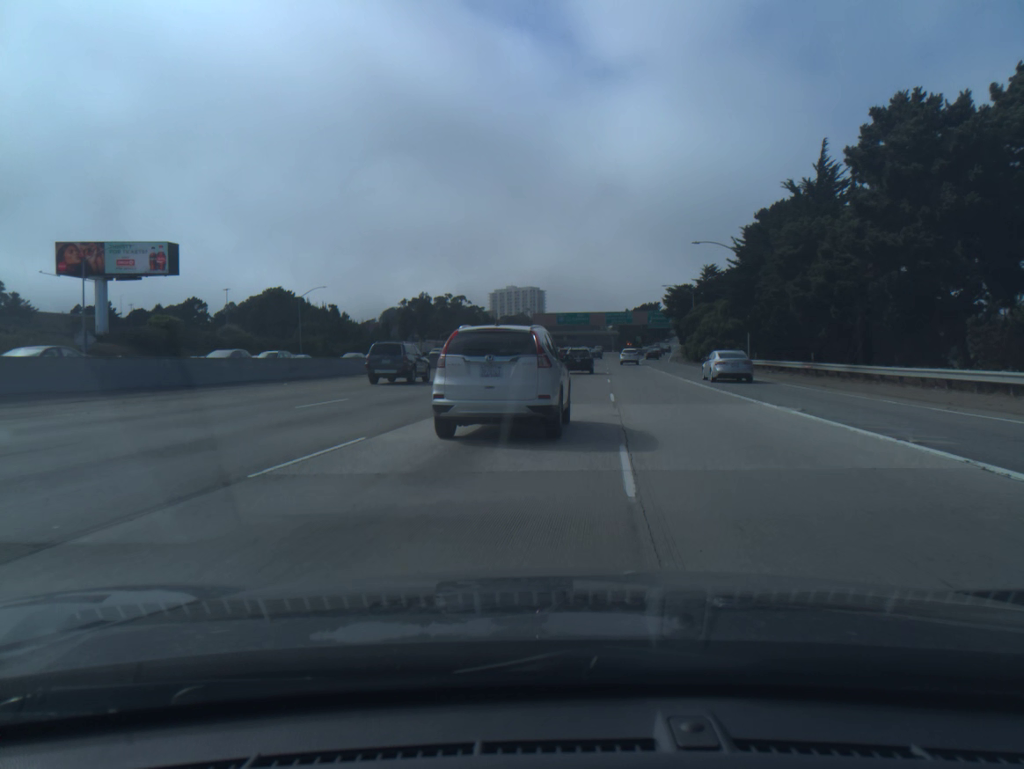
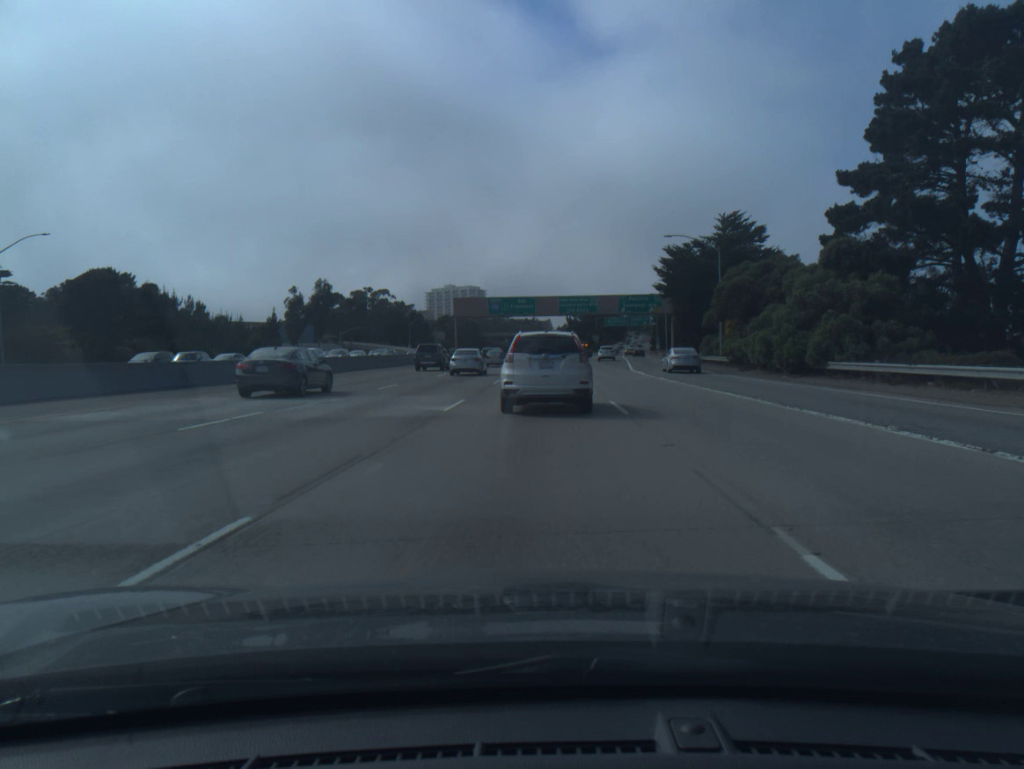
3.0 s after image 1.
(+2.6, +49.3) m; +4°
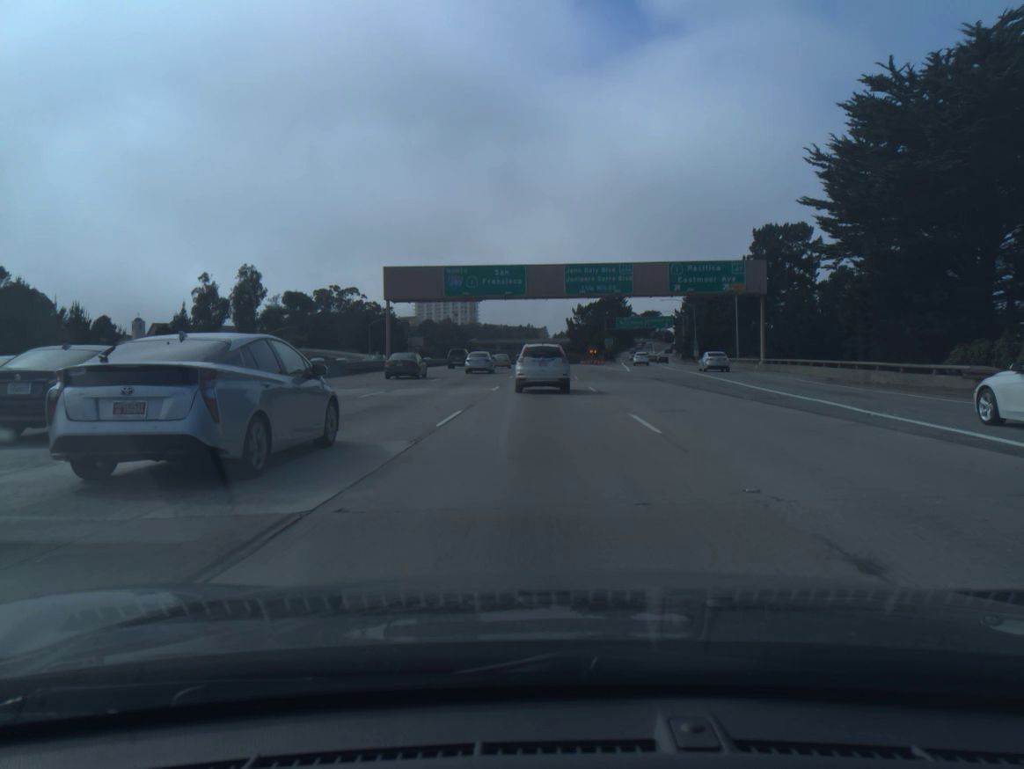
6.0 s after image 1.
(+0.1, +47.1) m; 0°
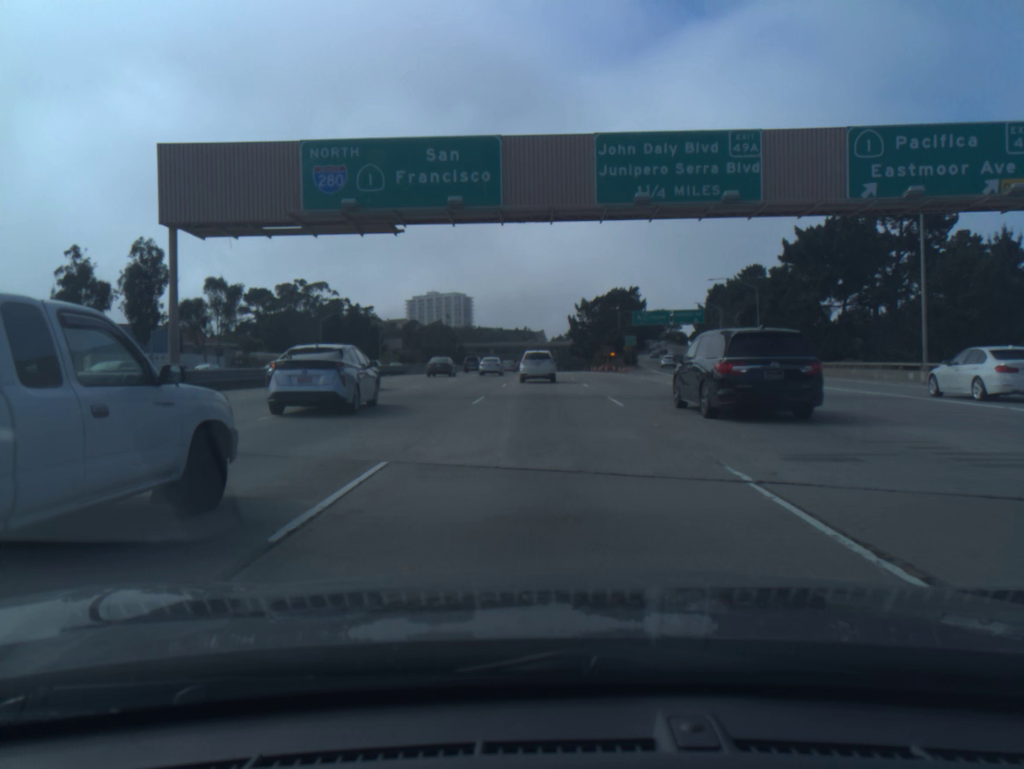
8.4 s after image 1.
(+0.1, +37.5) m; 0°
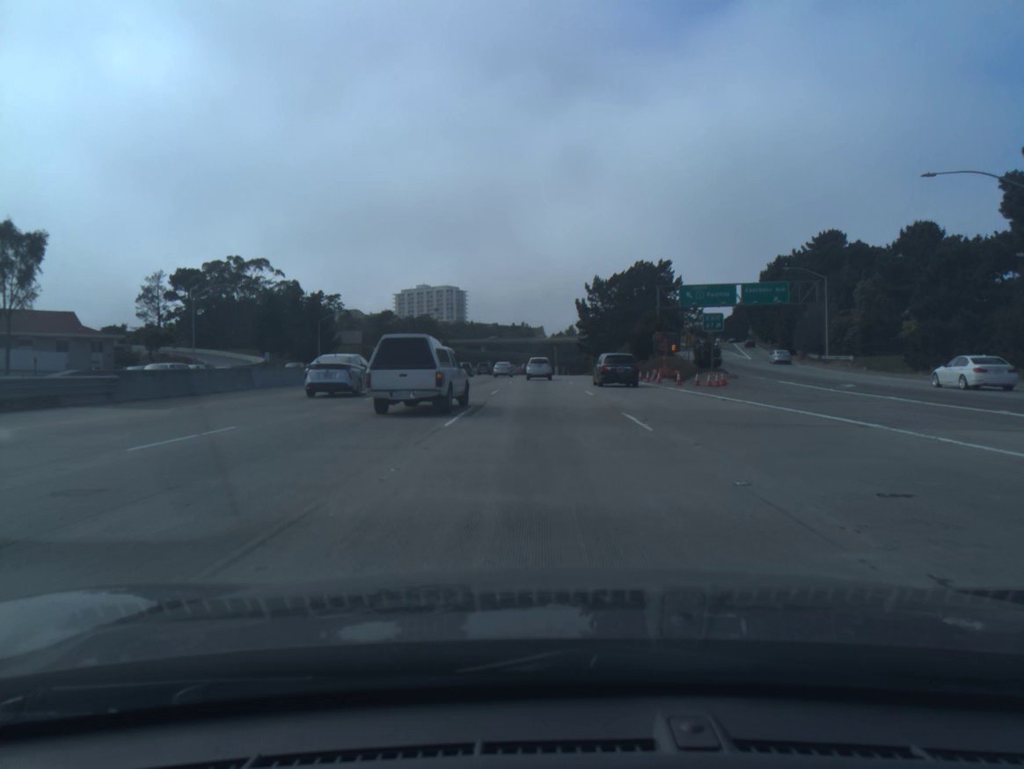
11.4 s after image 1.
(0.0, +49.0) m; 0°
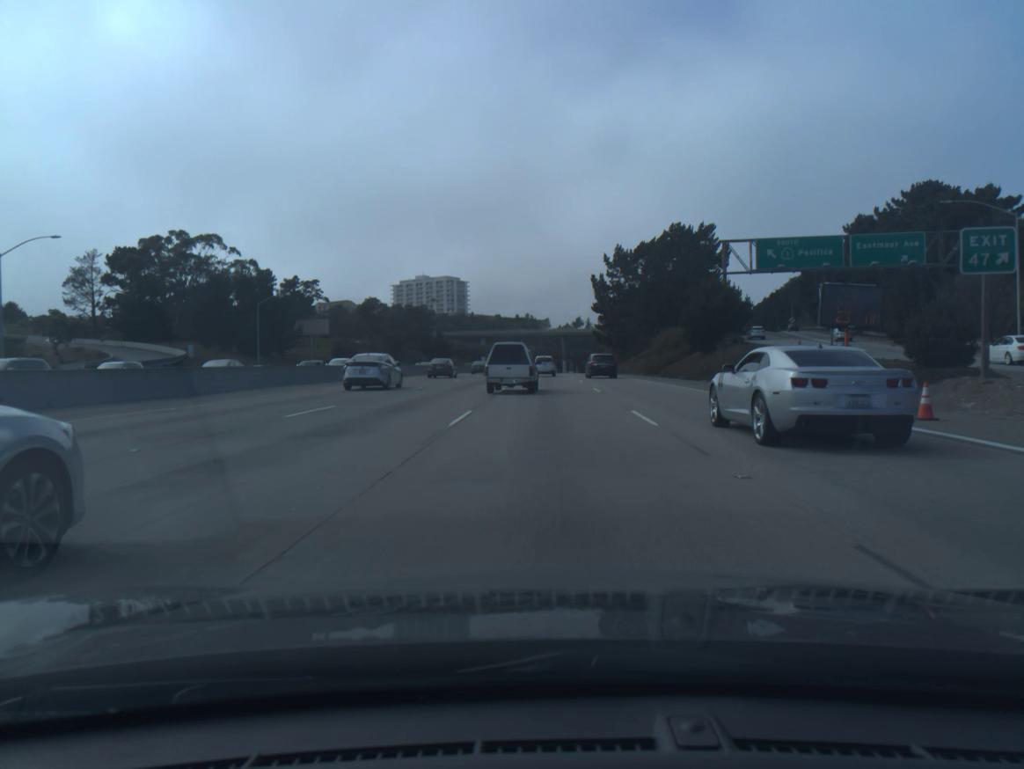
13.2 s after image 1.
(-0.1, +31.7) m; -1°
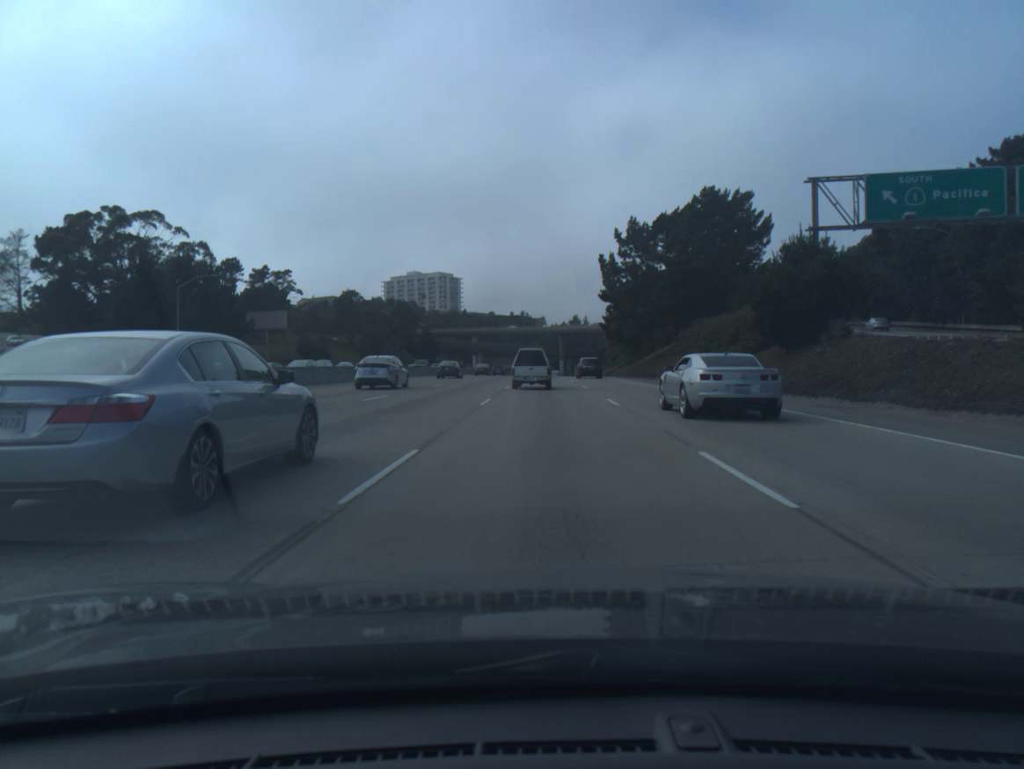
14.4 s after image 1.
(0.0, +22.1) m; 0°
